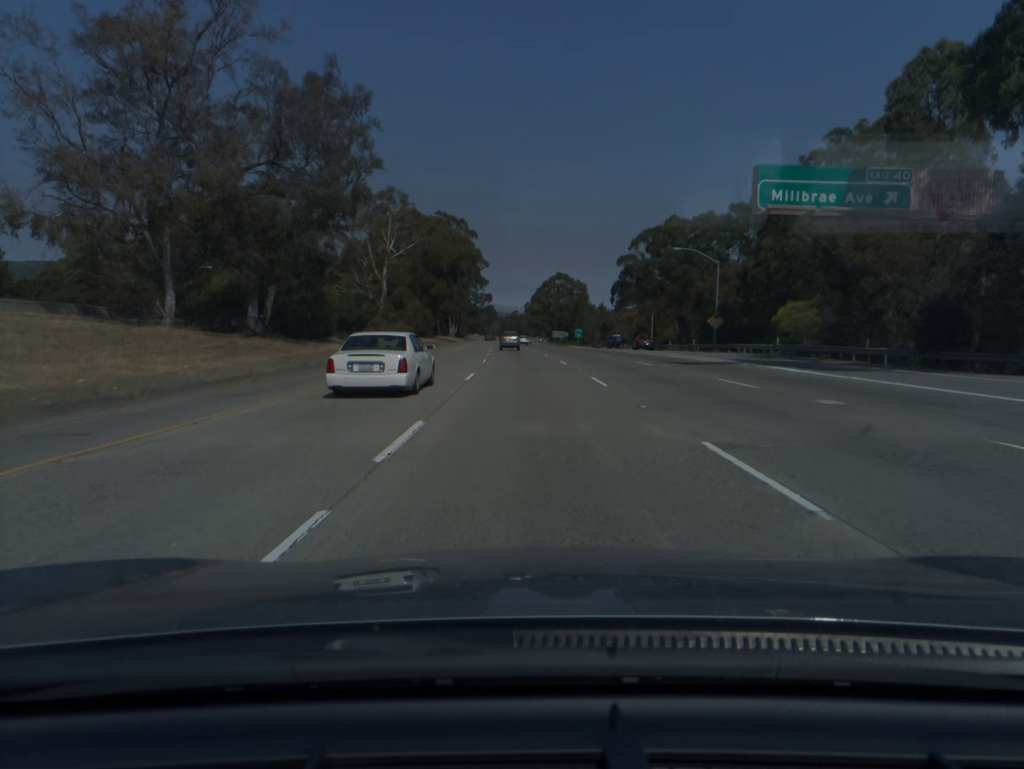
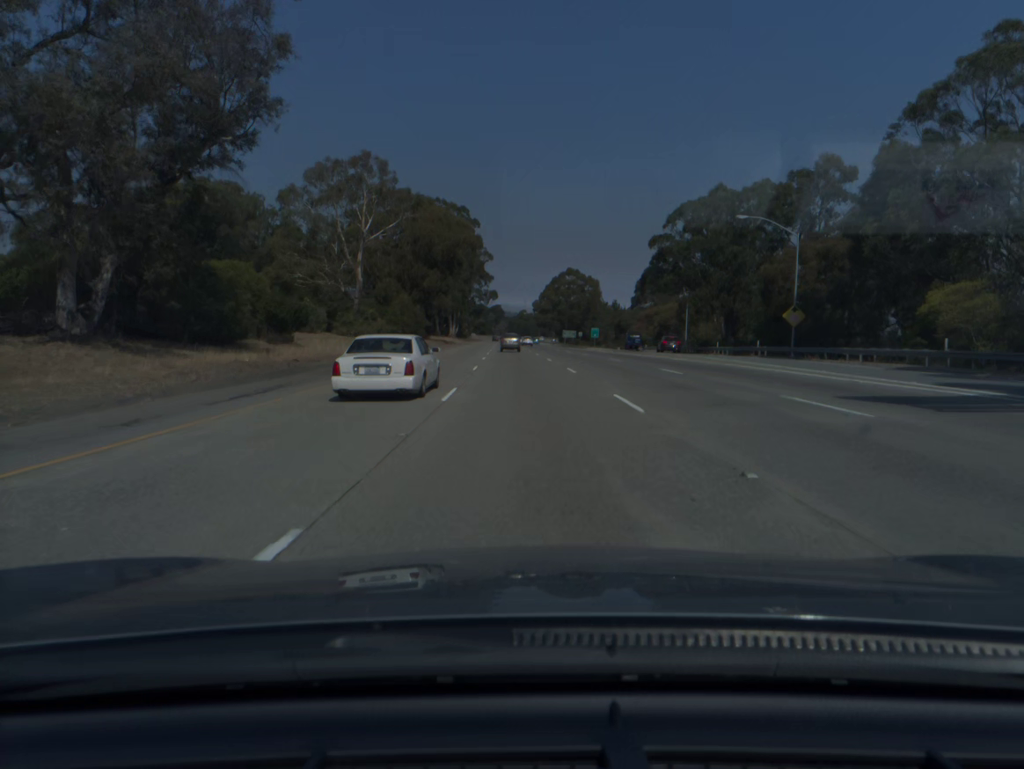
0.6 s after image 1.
(-0.1, +21.4) m; -1°
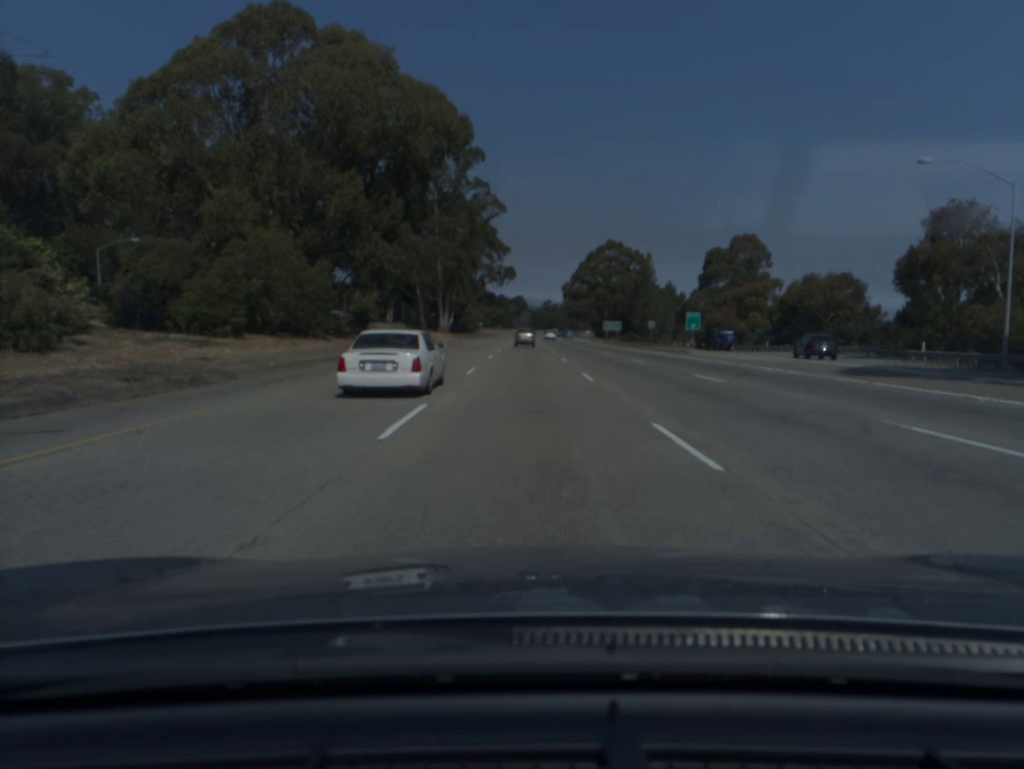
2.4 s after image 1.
(-1.1, +64.1) m; -2°
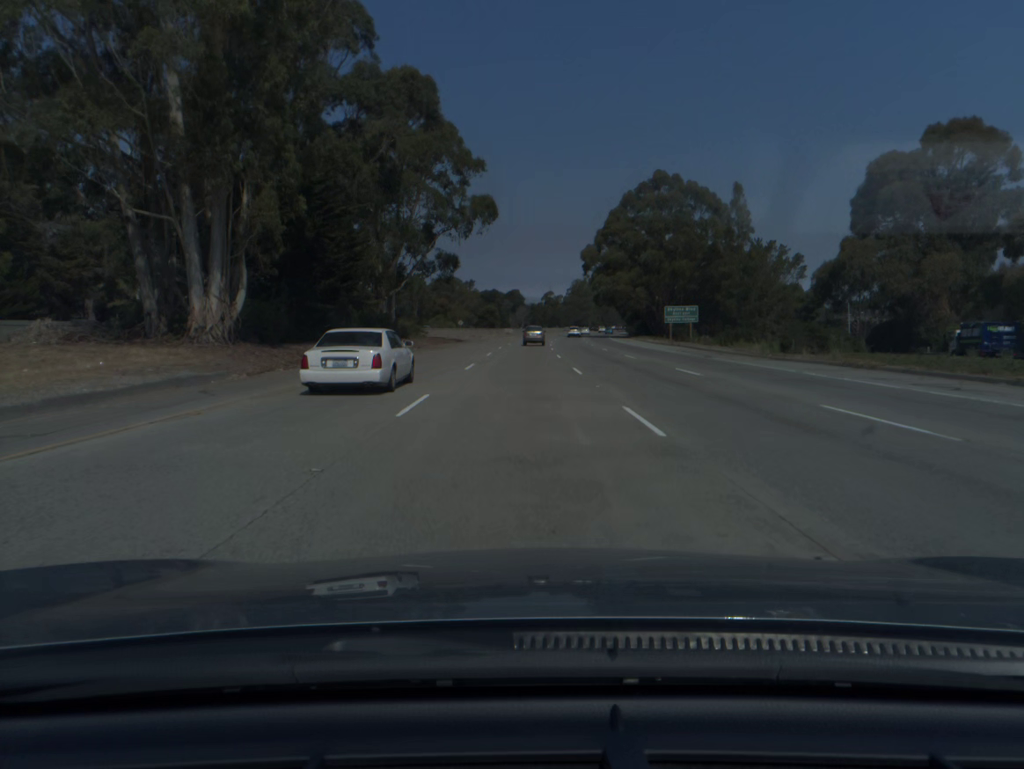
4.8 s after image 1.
(+0.2, +85.6) m; 0°
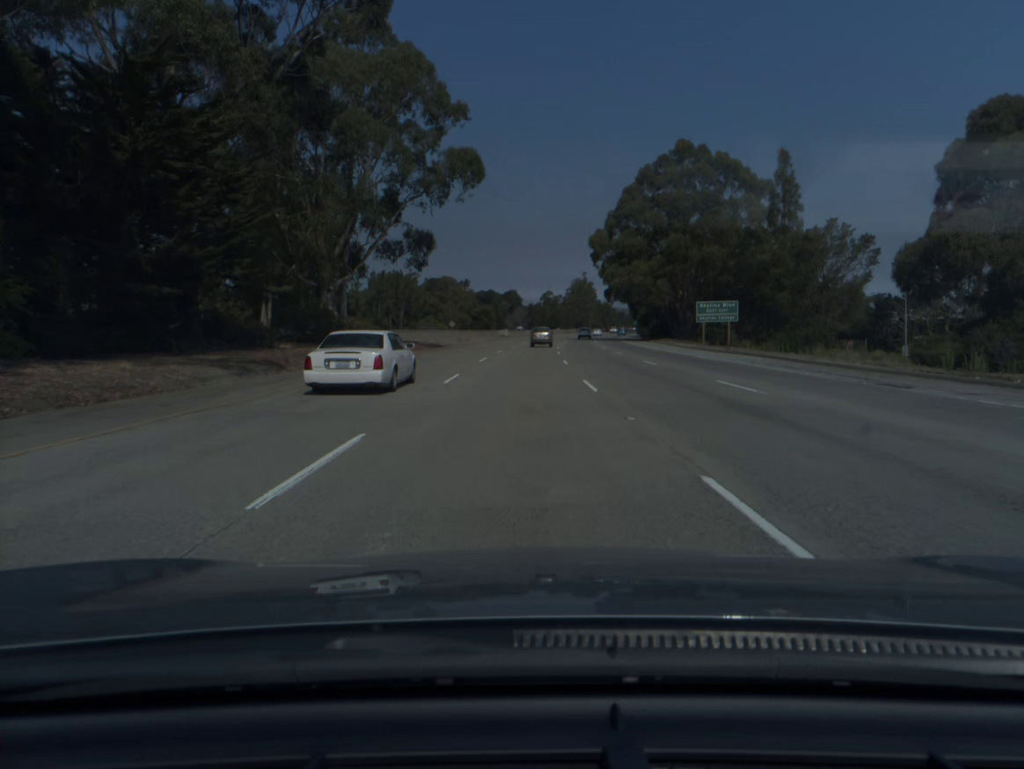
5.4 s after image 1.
(0.0, +21.3) m; 0°
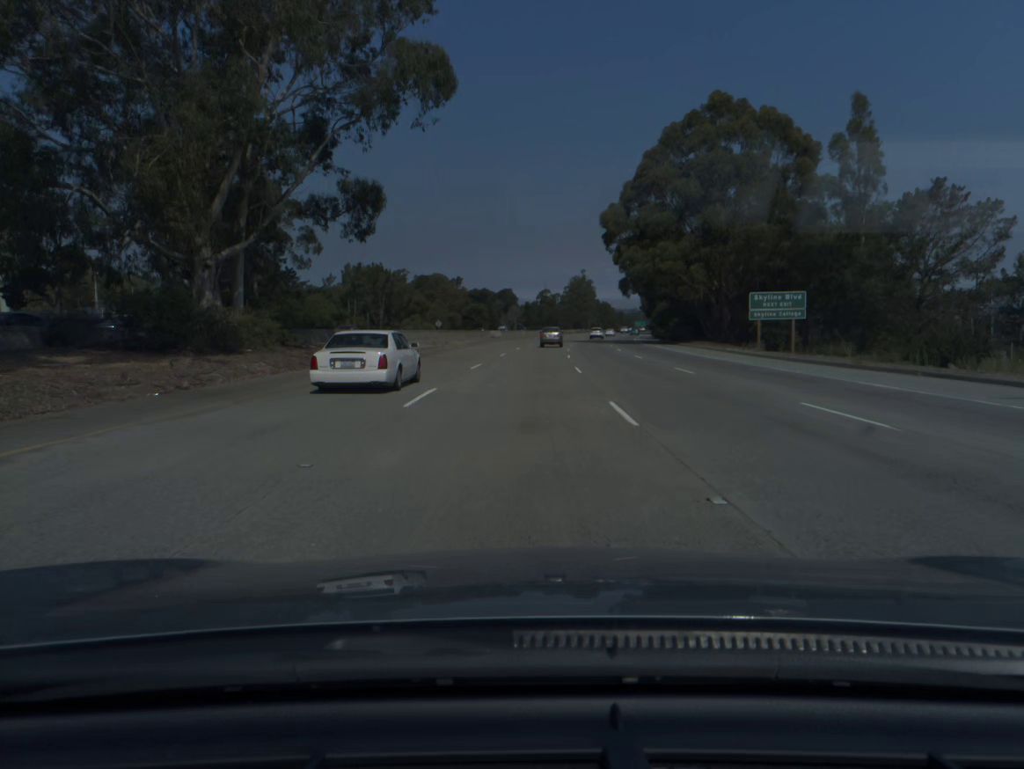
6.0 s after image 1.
(0.0, +21.3) m; 0°
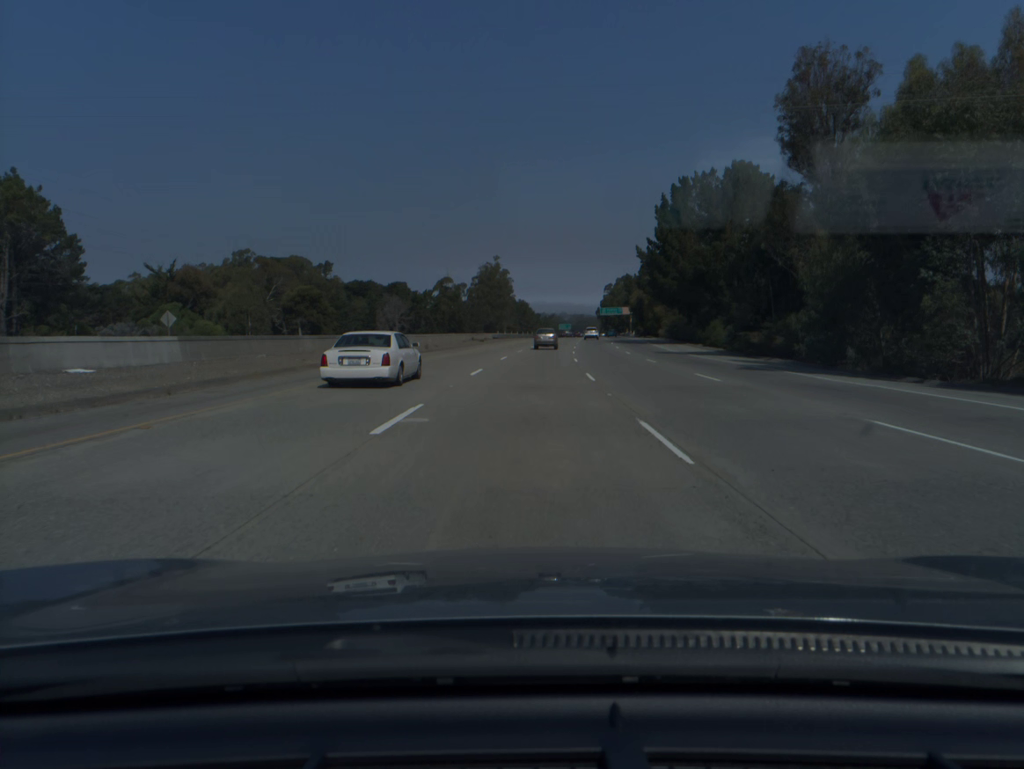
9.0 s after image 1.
(+5.2, +105.7) m; +6°
